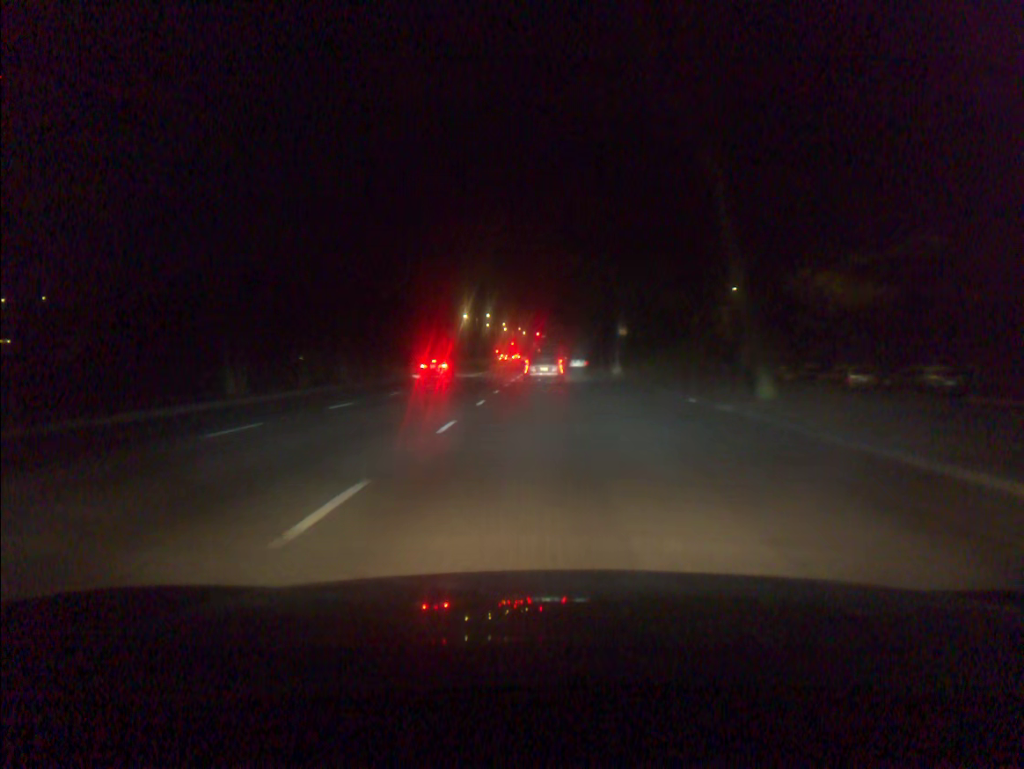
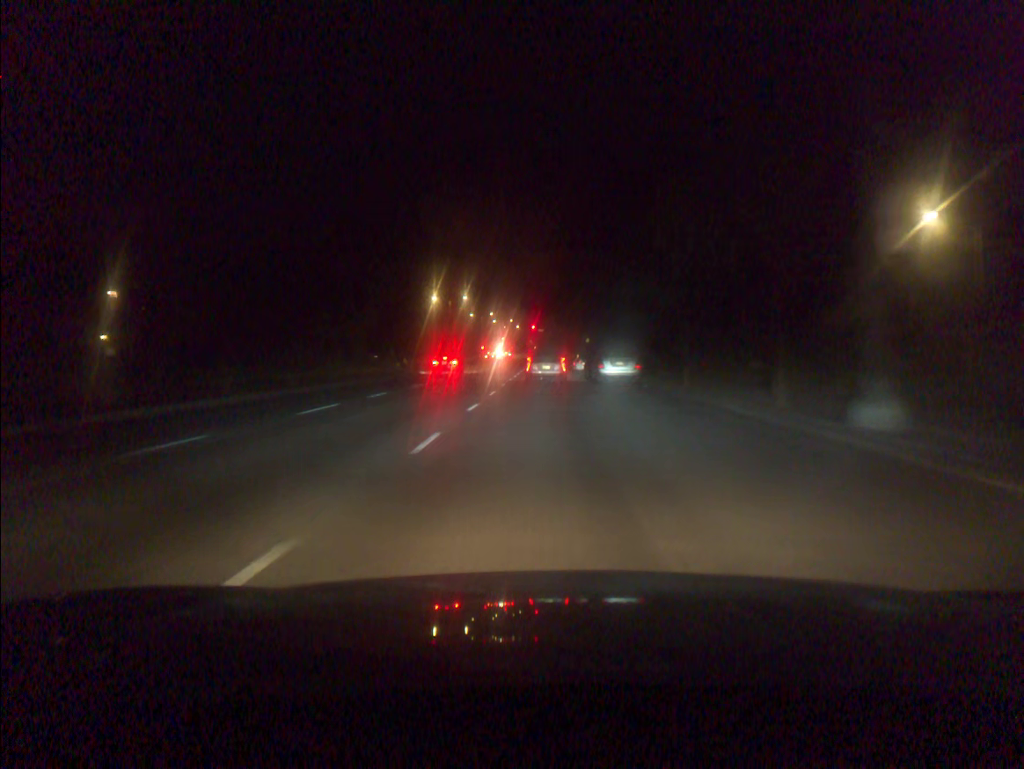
(+0.1, +39.0) m; 0°
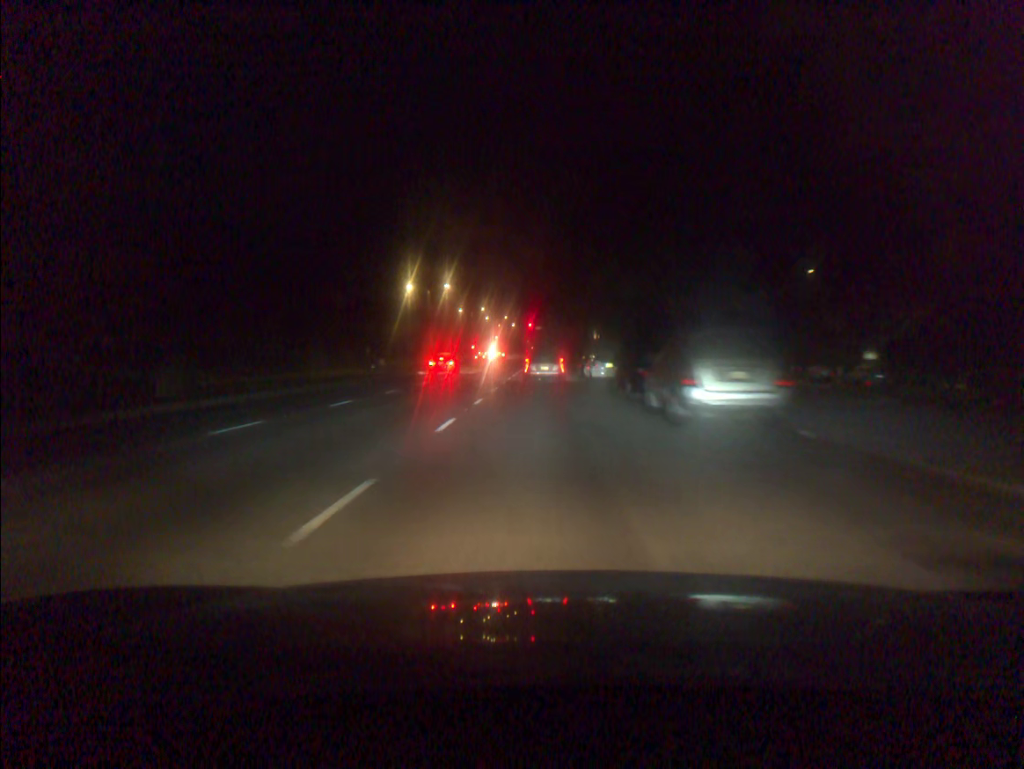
(0.0, +18.9) m; 0°
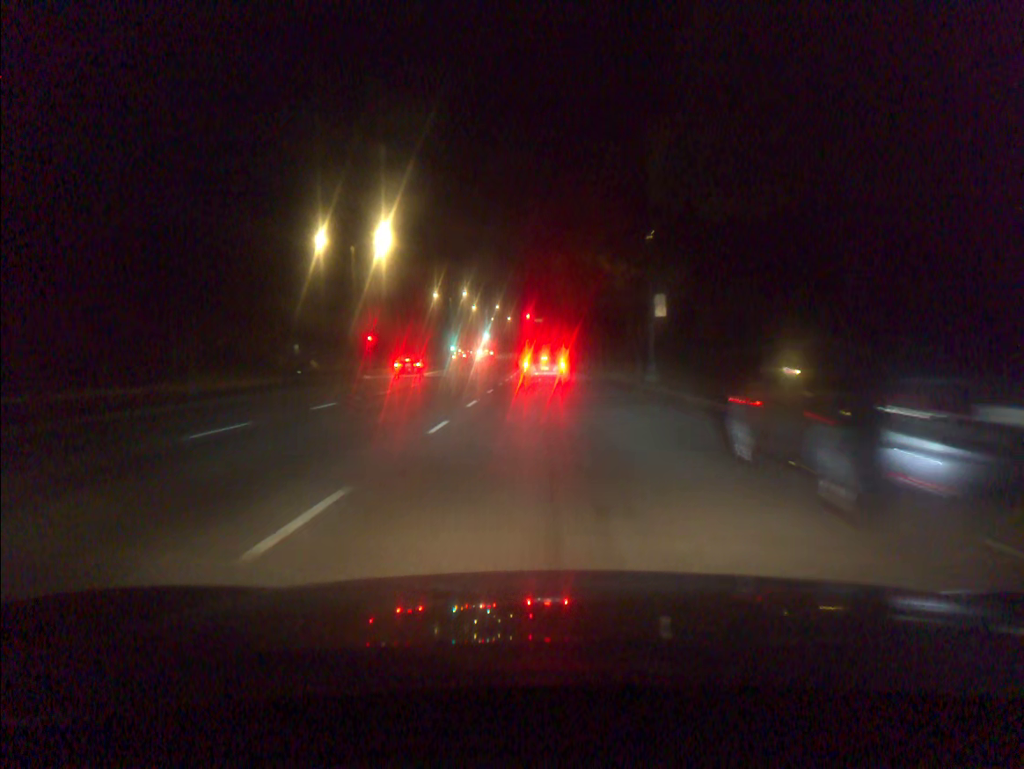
(-0.1, +36.8) m; 0°
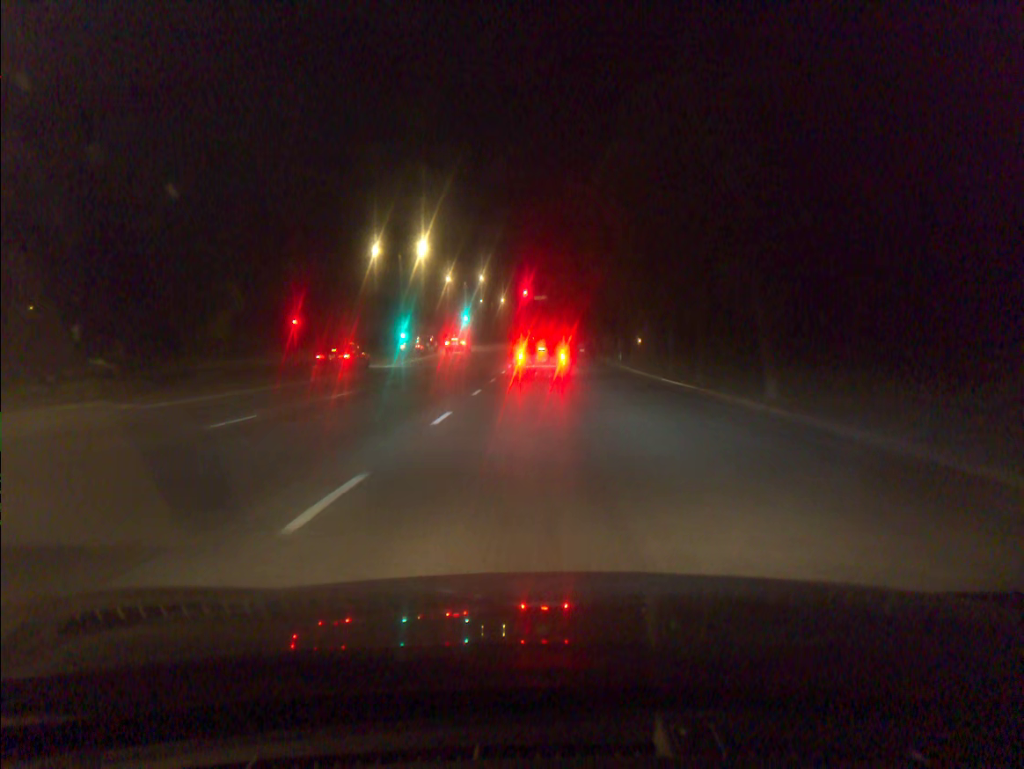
(0.0, +42.6) m; 0°
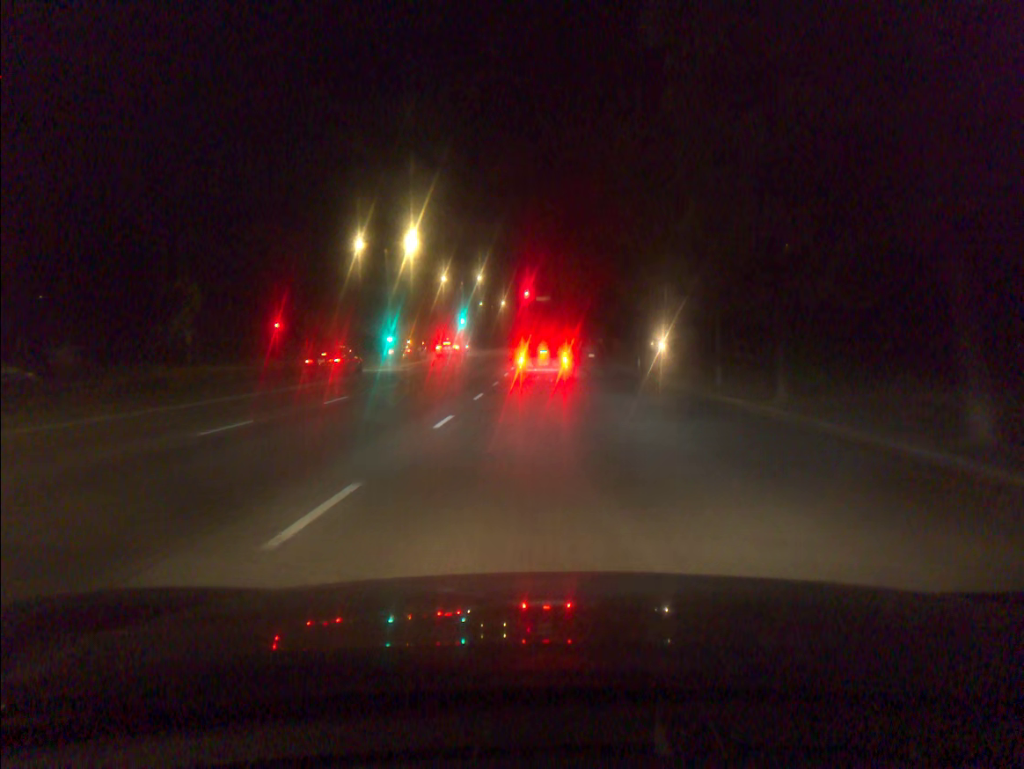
(0.0, +7.6) m; 0°
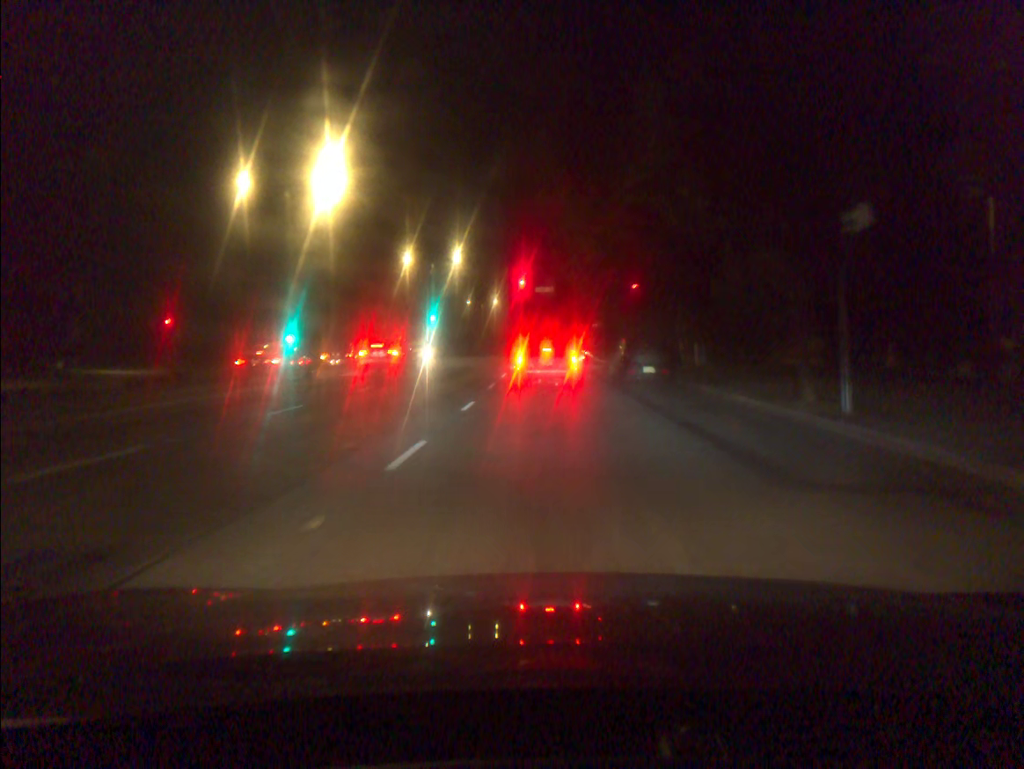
(0.0, +26.0) m; 0°
